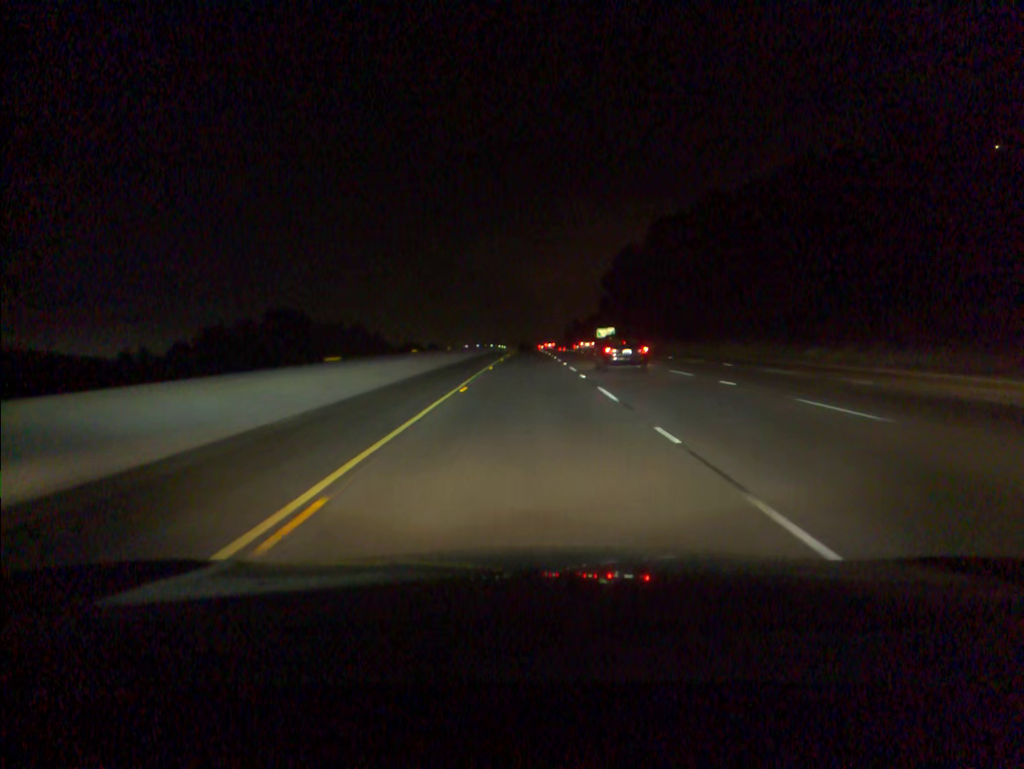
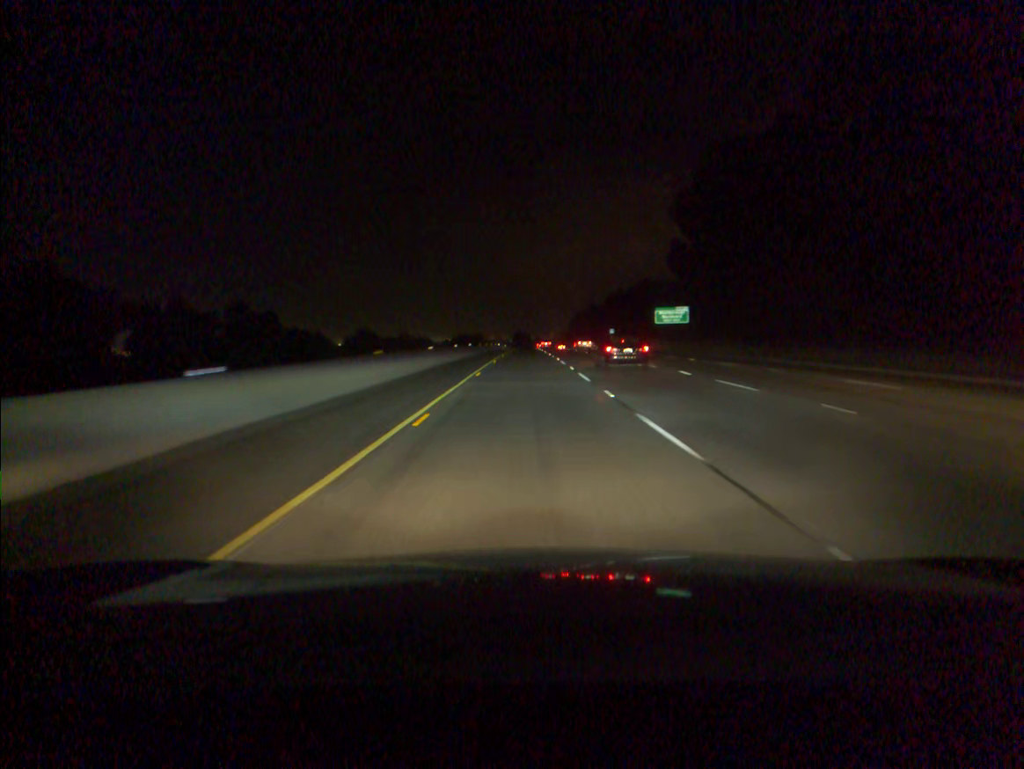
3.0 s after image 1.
(+0.1, +95.5) m; 0°
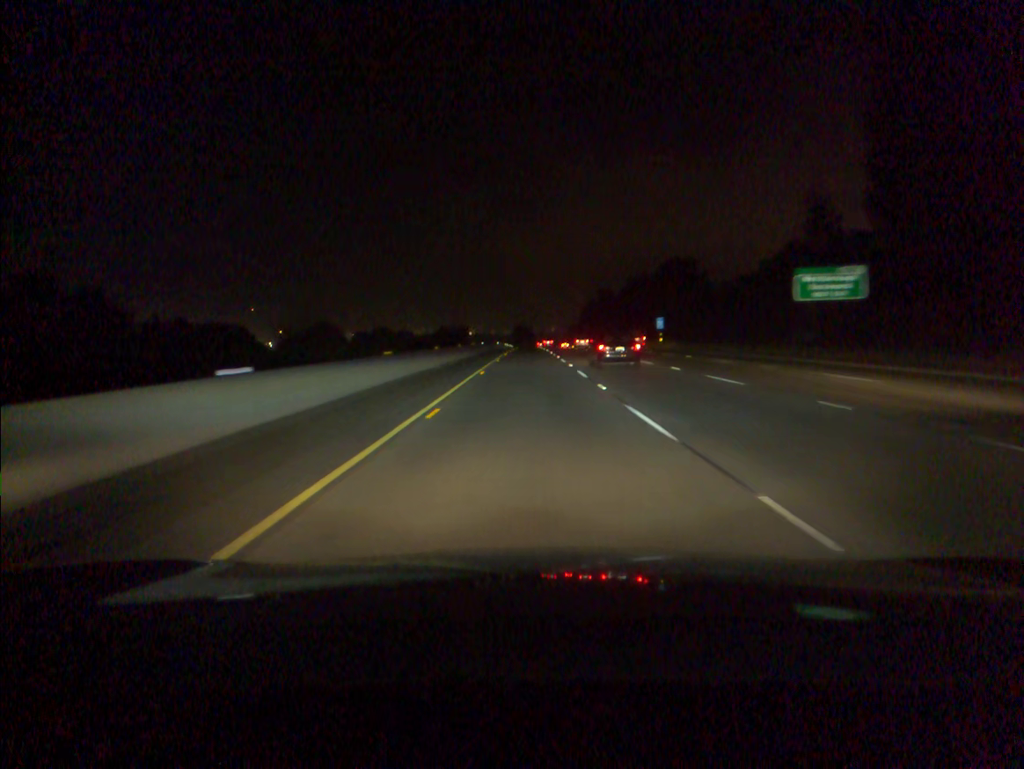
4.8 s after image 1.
(0.0, +57.3) m; 0°
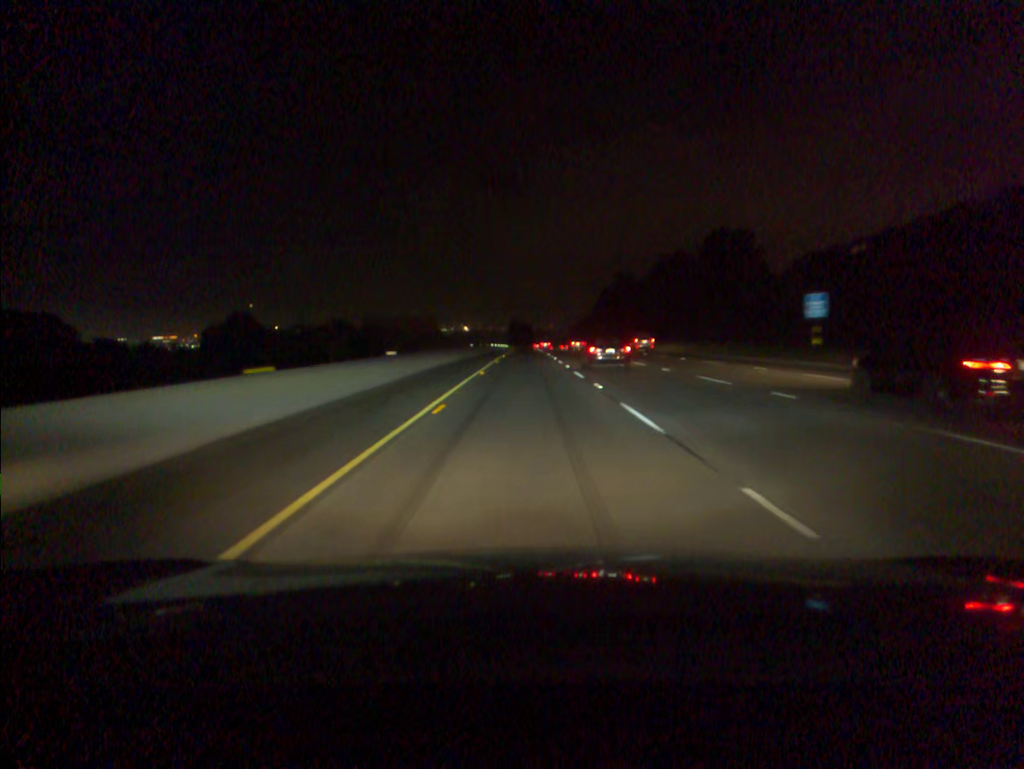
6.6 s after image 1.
(+0.1, +57.6) m; 0°
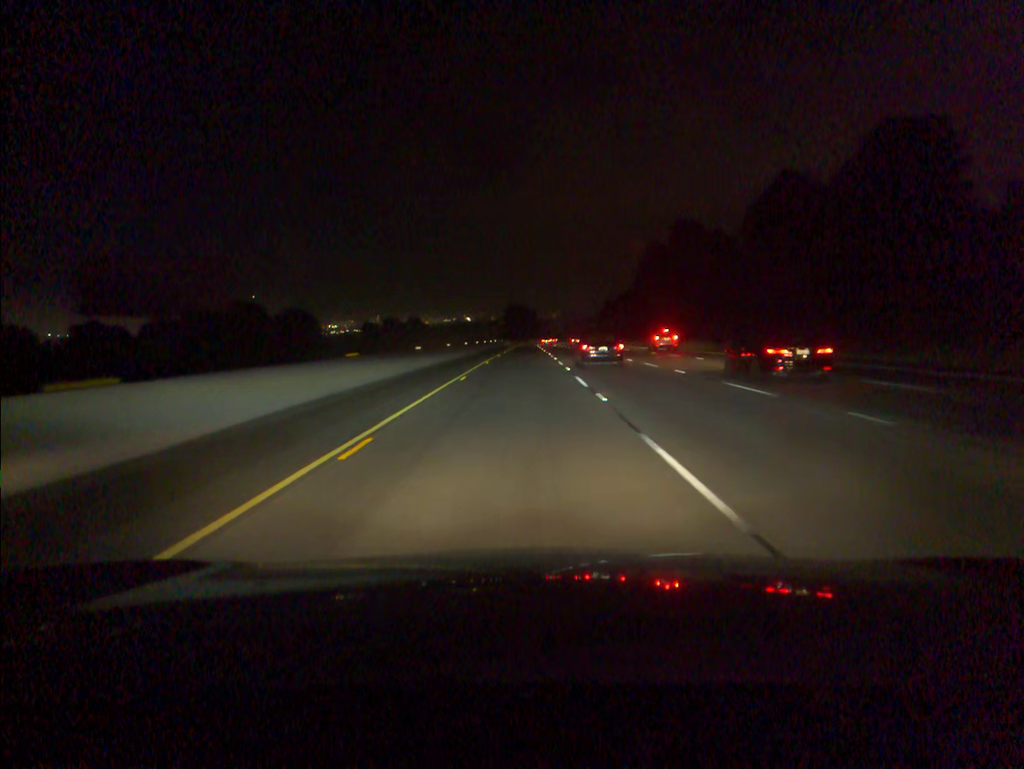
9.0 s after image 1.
(+0.3, +78.4) m; 0°
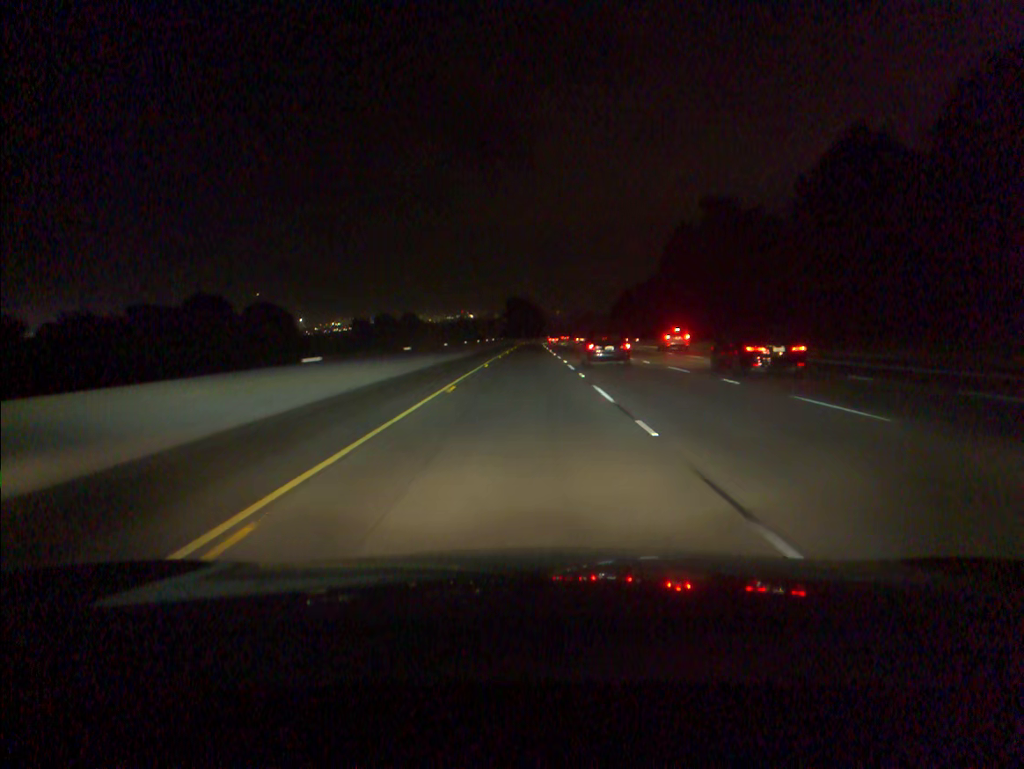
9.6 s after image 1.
(0.0, +19.6) m; 0°
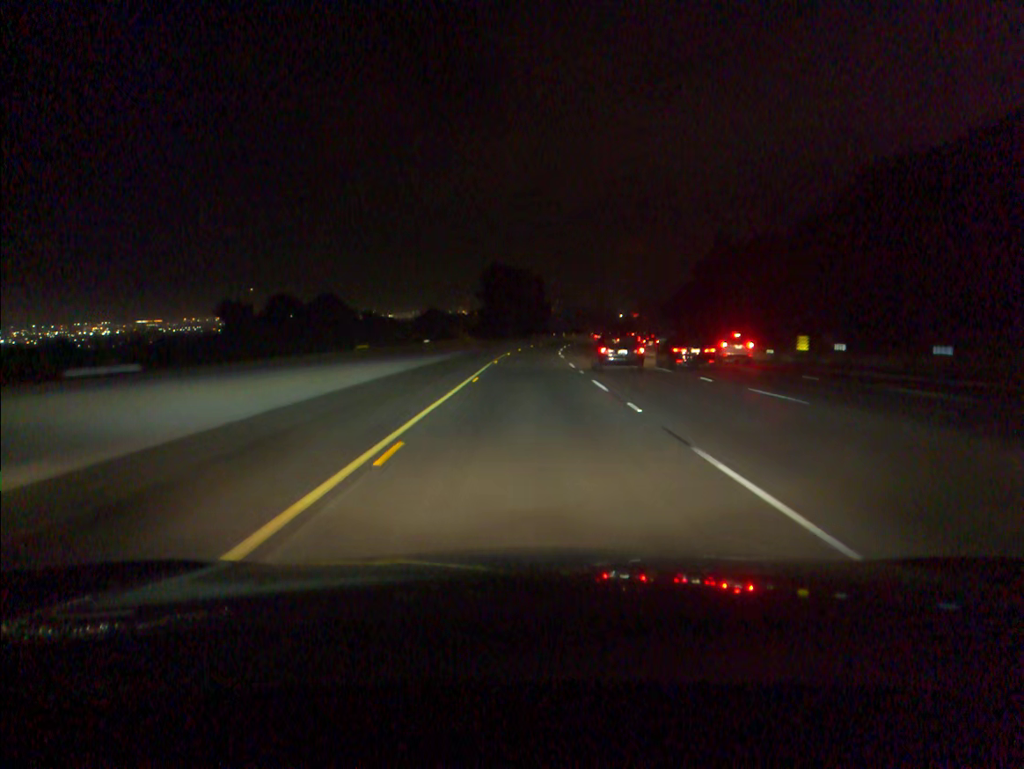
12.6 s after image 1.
(+0.1, +97.9) m; 0°
